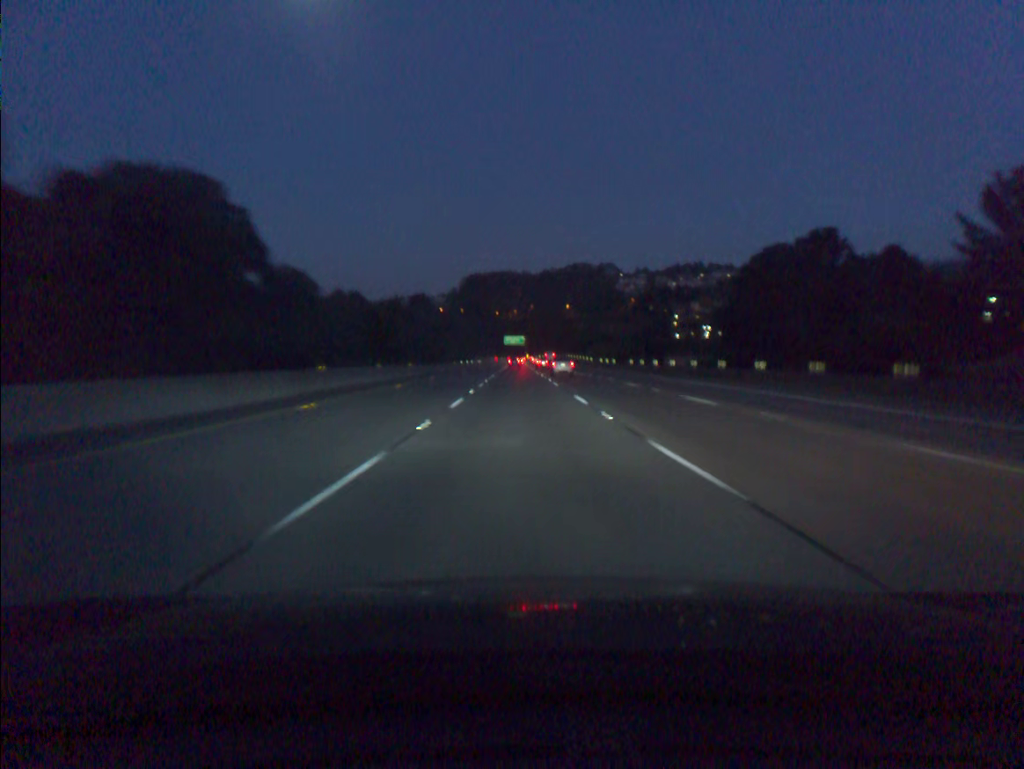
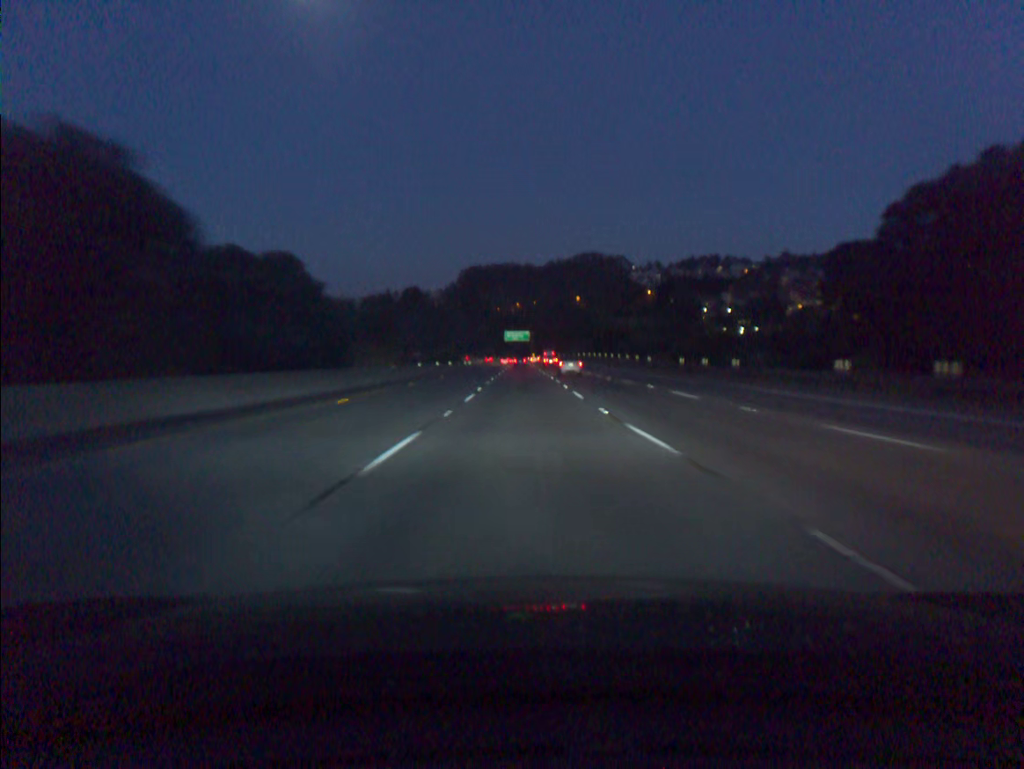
(-0.2, +55.4) m; 0°
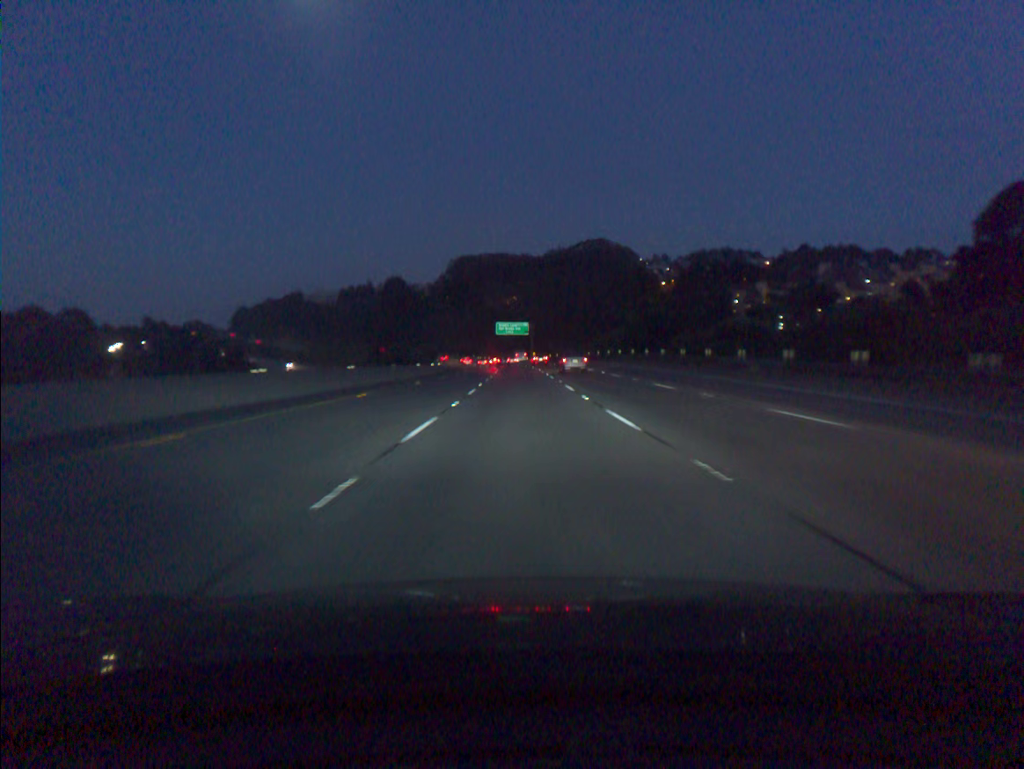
(+0.1, +55.4) m; 0°
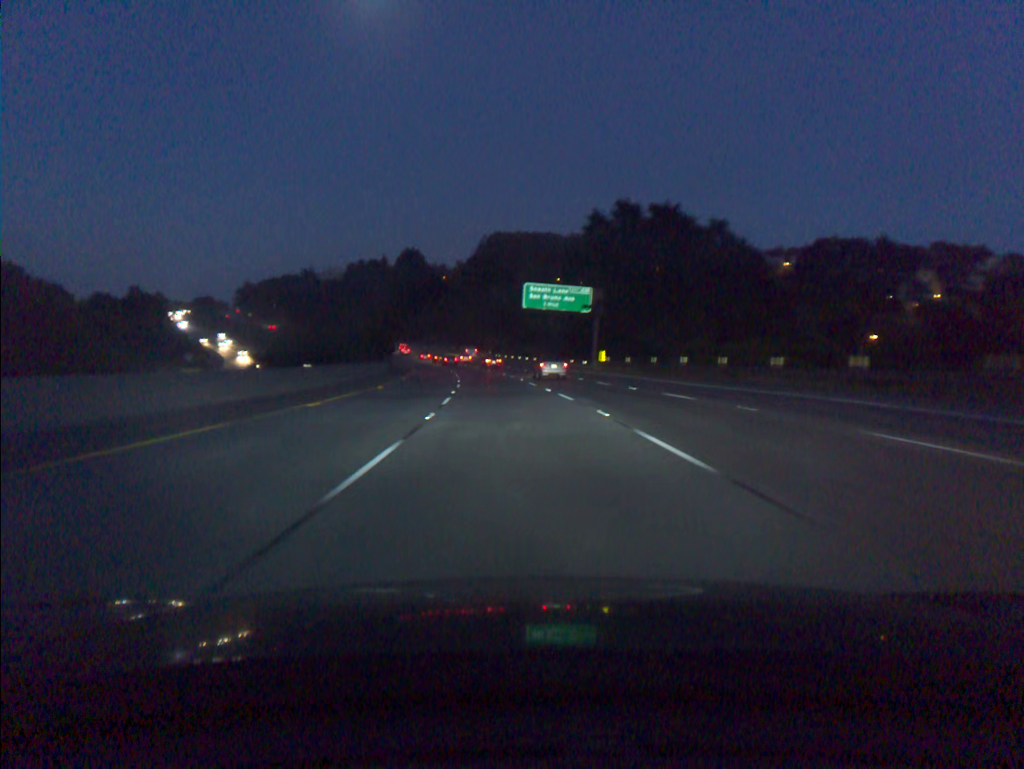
(-1.0, +92.3) m; -3°
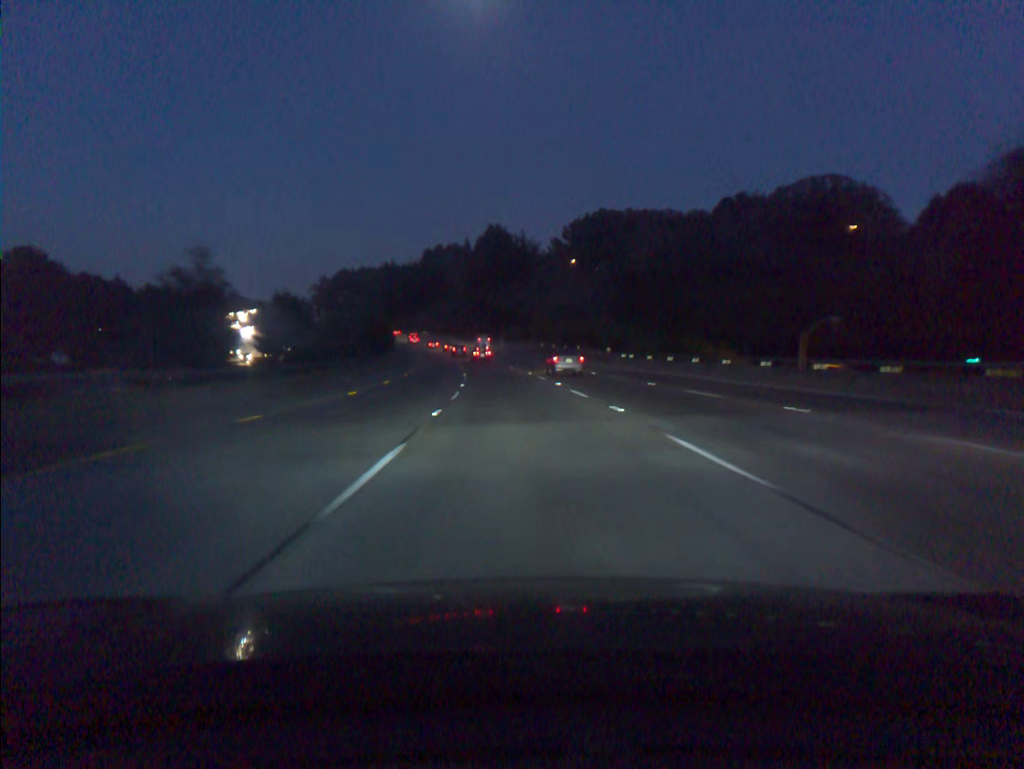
(-4.6, +73.8) m; -7°
